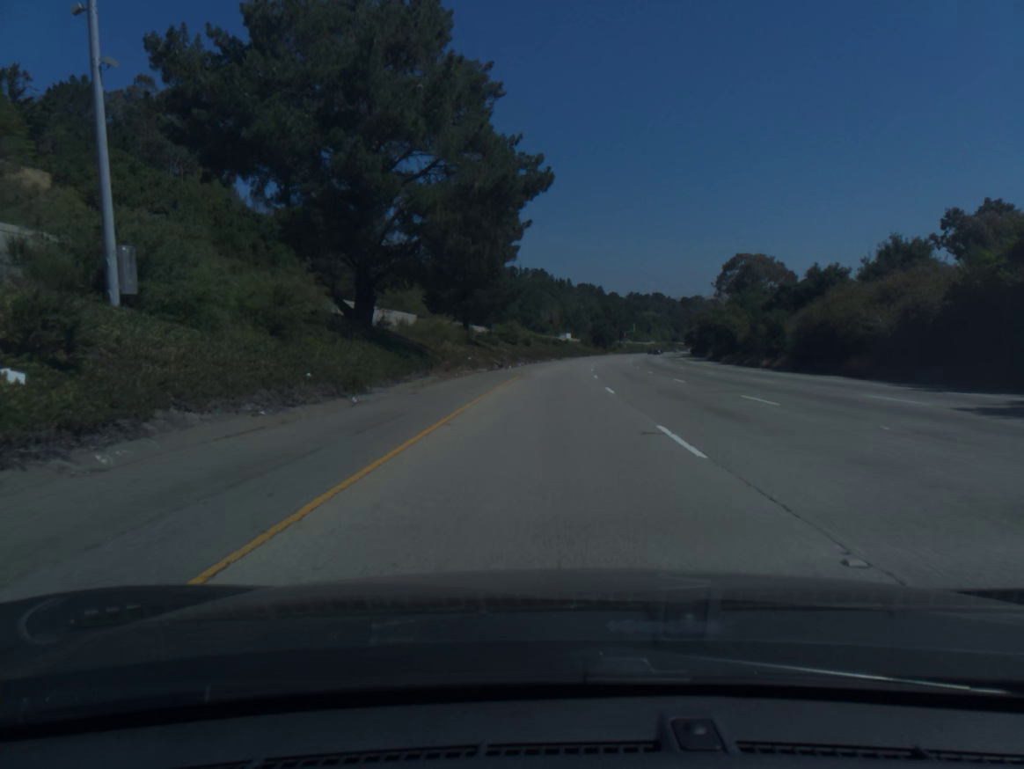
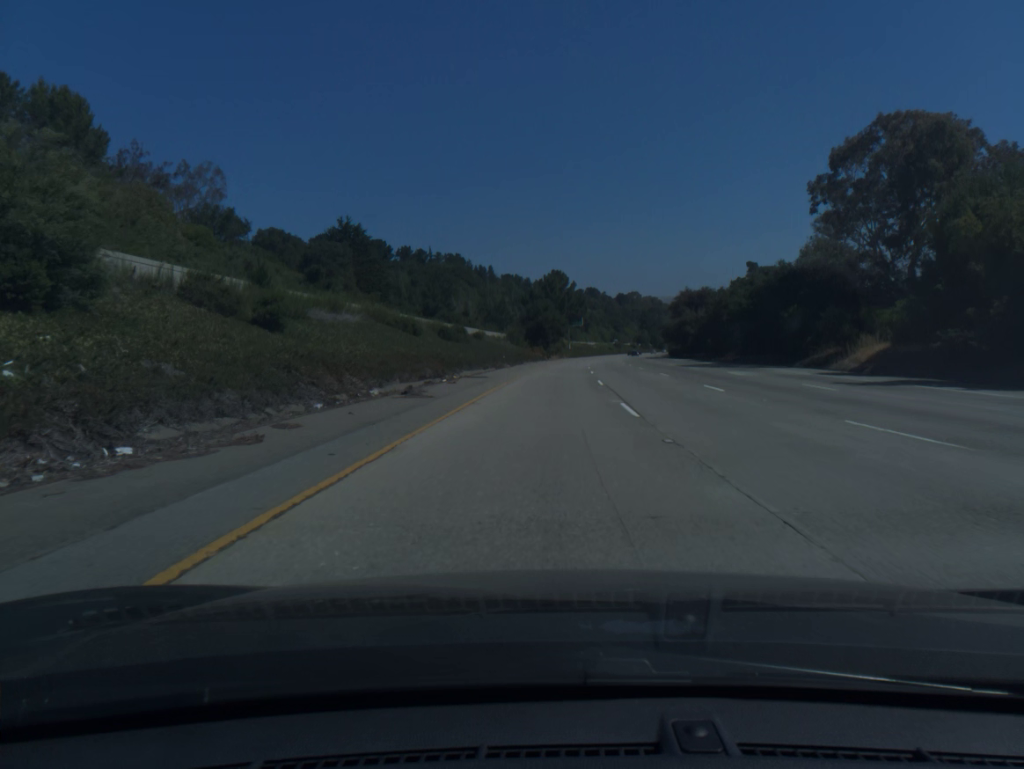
(+4.2, +82.0) m; +6°
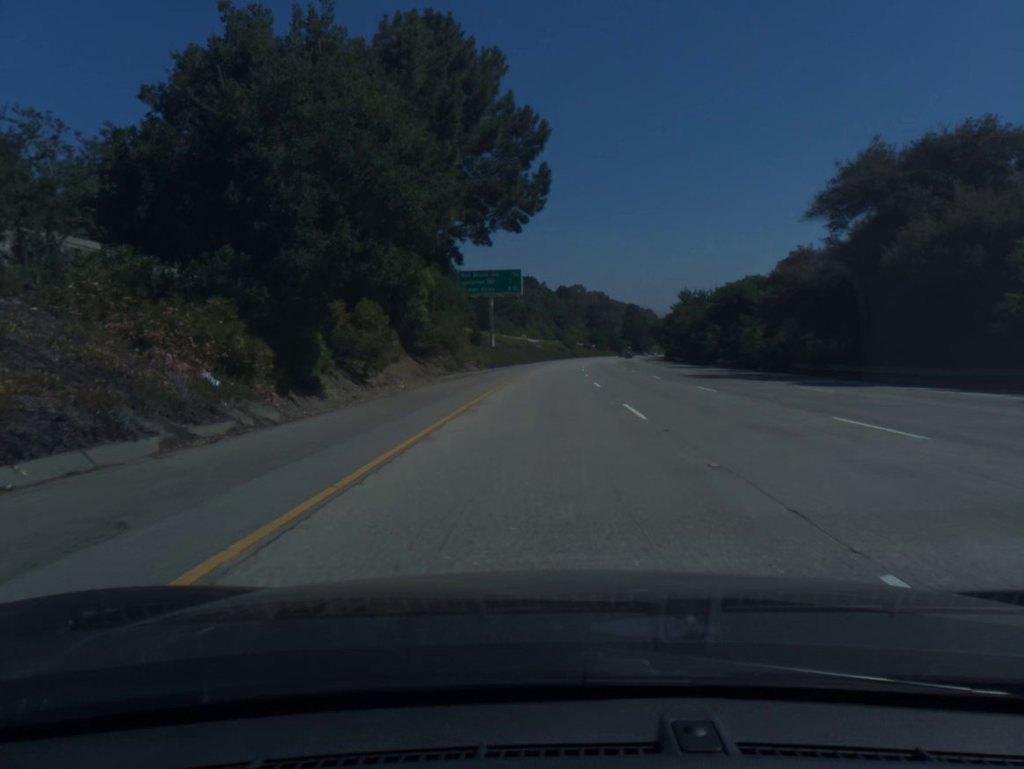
(+4.9, +102.4) m; +5°
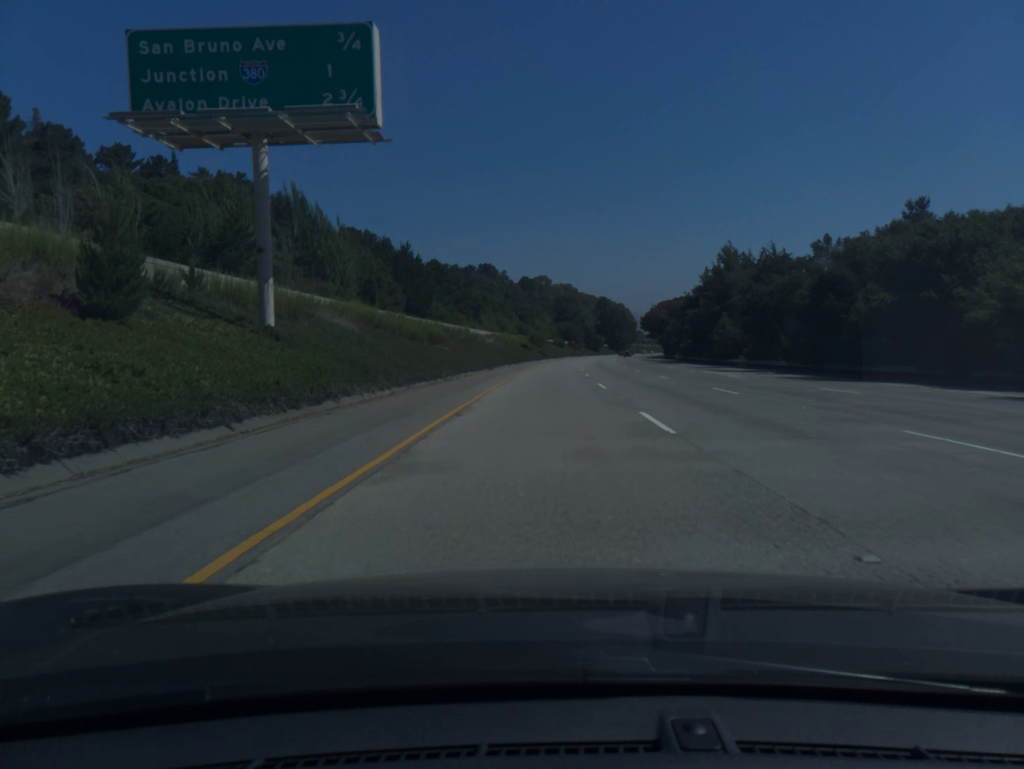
(+1.3, +61.5) m; +3°
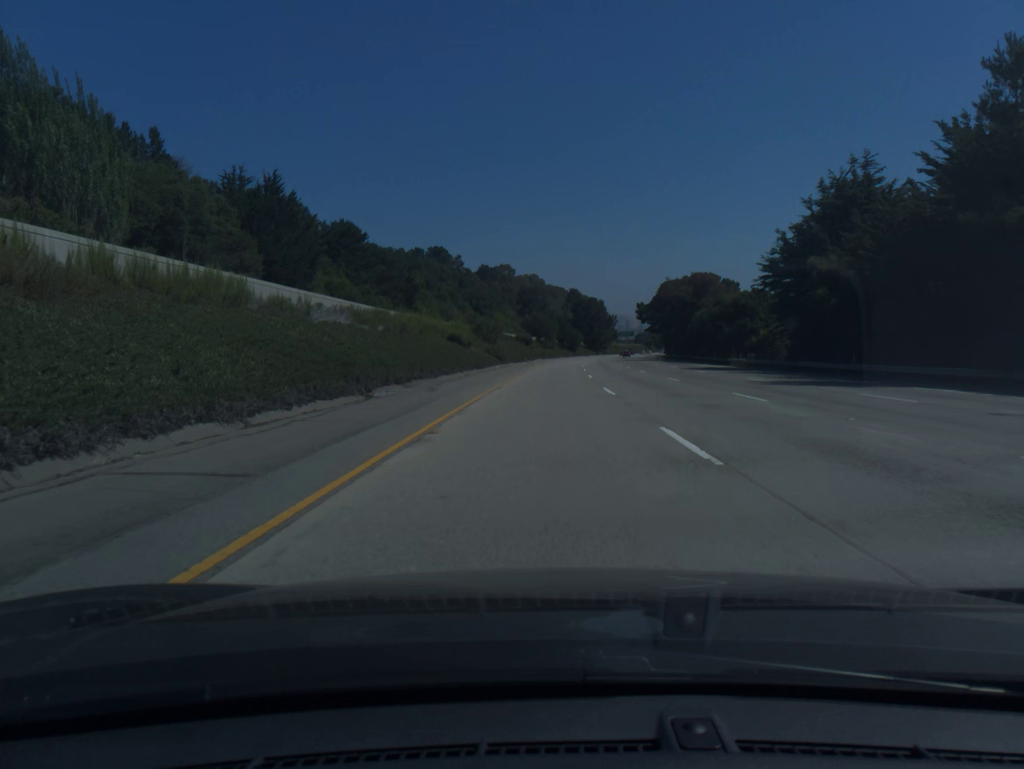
(+1.3, +61.5) m; +3°
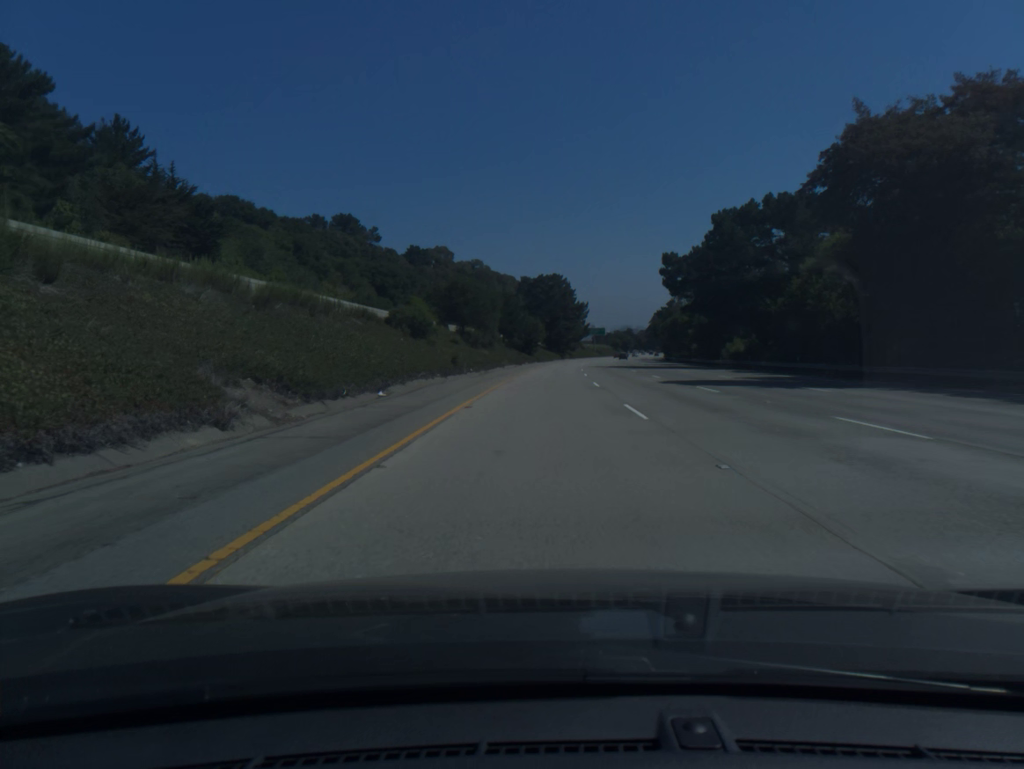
(+2.5, +82.0) m; +4°
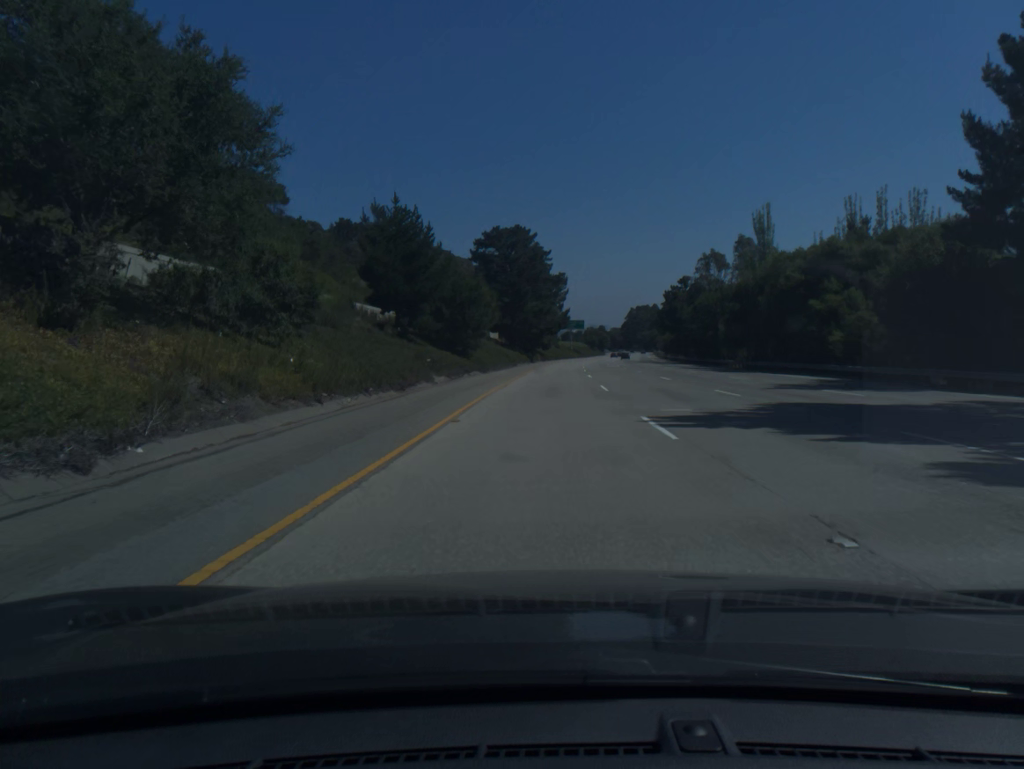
(+1.3, +61.5) m; +2°
